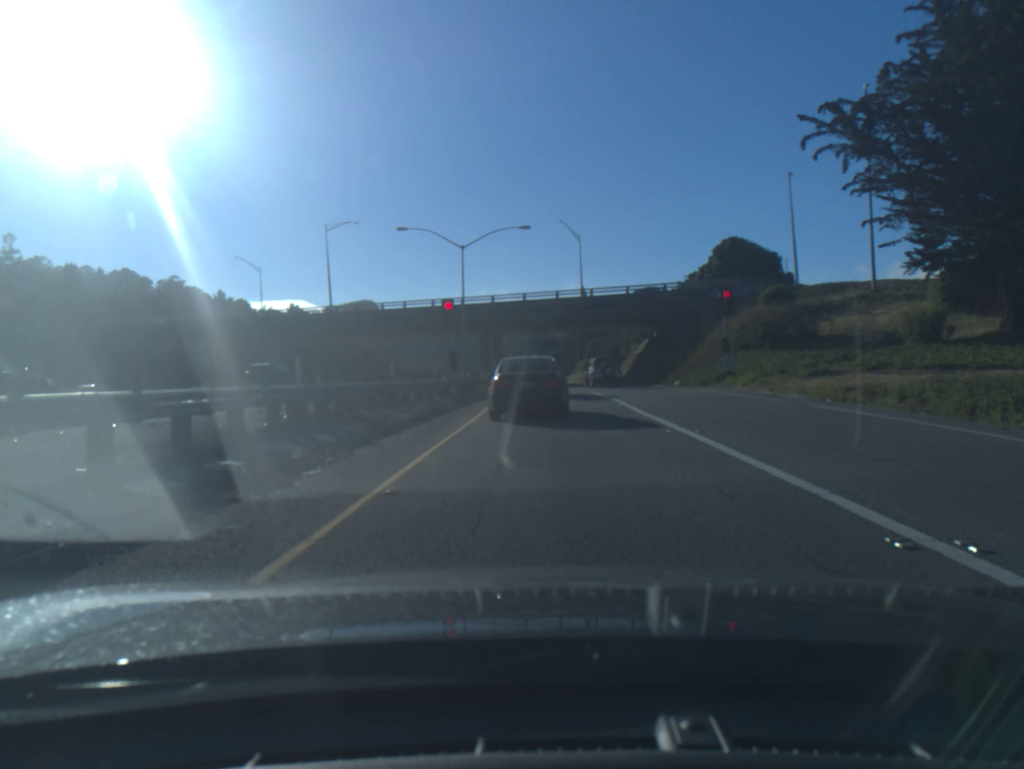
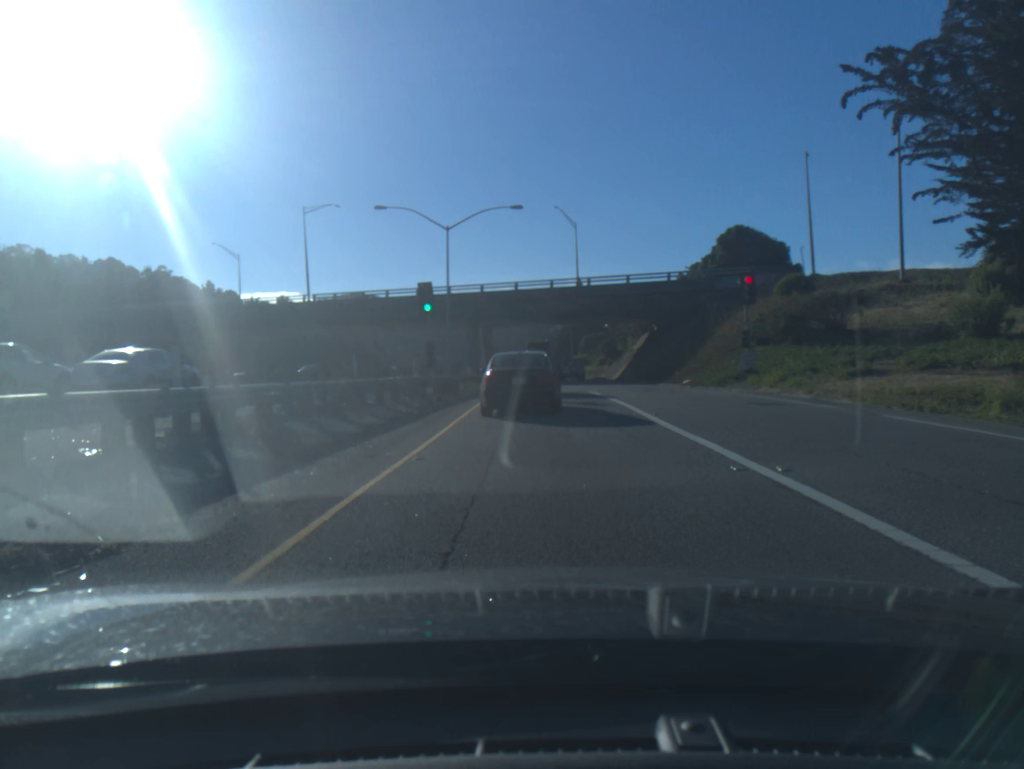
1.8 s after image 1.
(0.0, +4.9) m; 0°
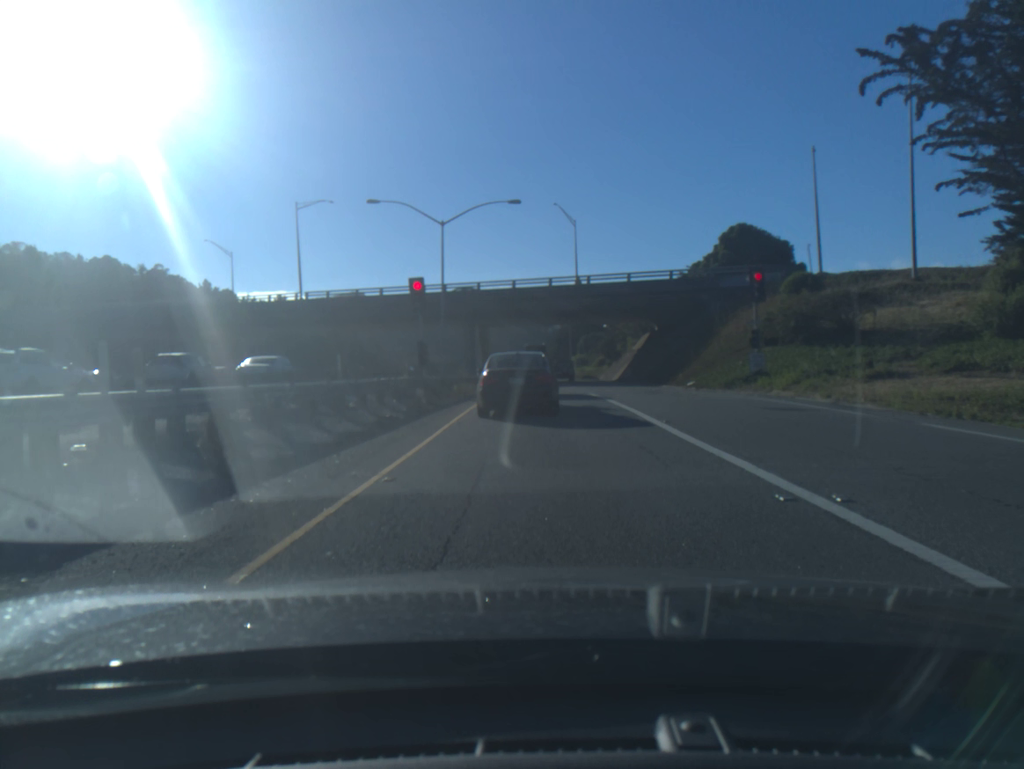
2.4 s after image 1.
(0.0, +1.7) m; 0°
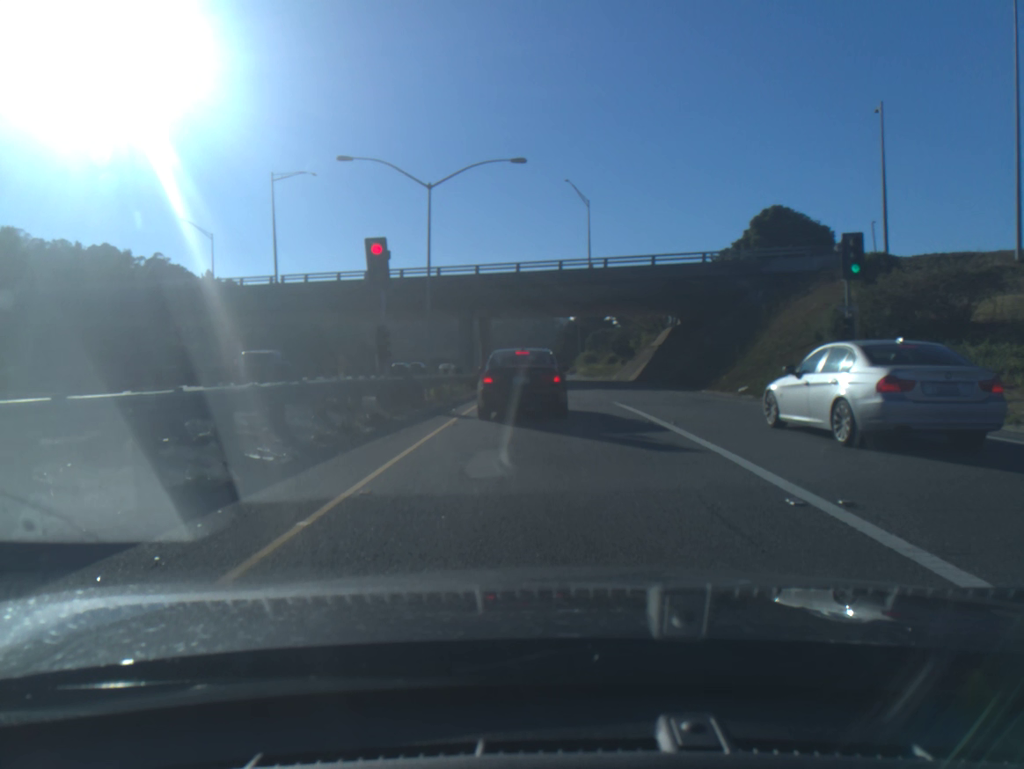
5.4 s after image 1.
(-0.1, +8.5) m; 0°
